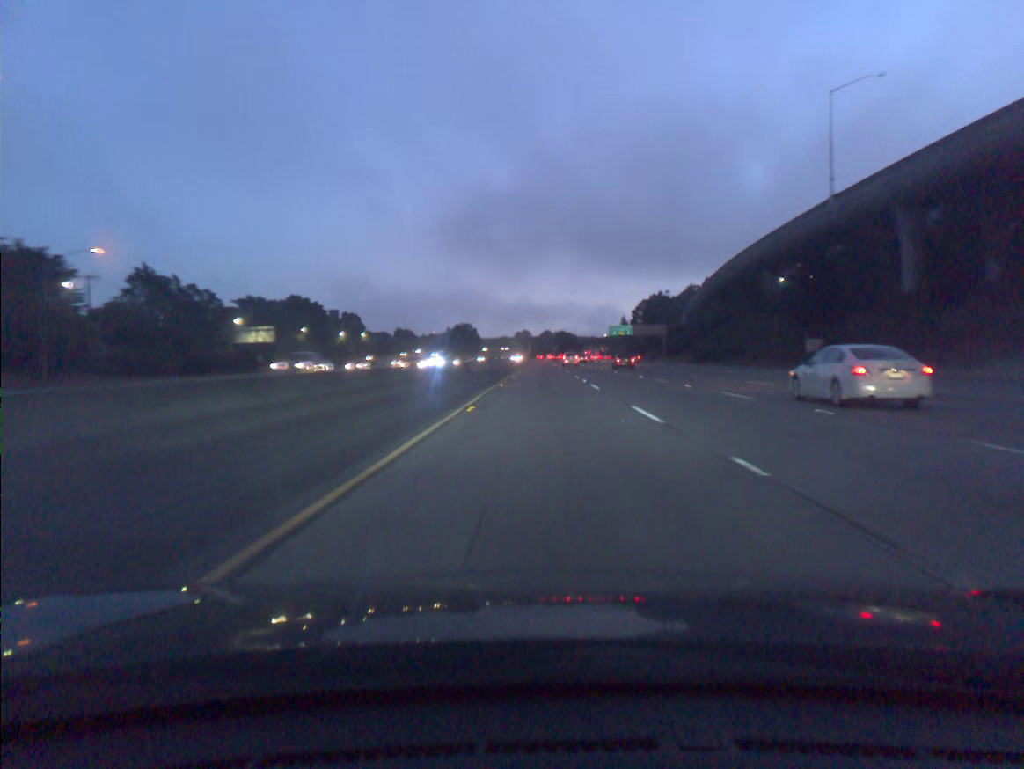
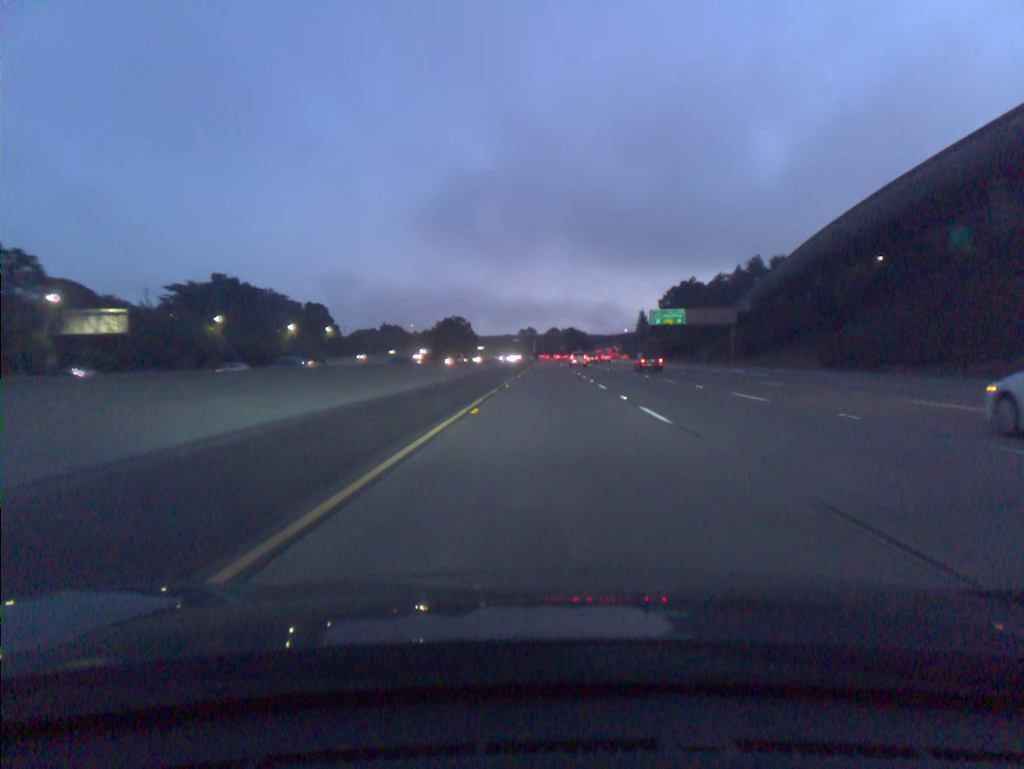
(-0.2, +58.7) m; 0°
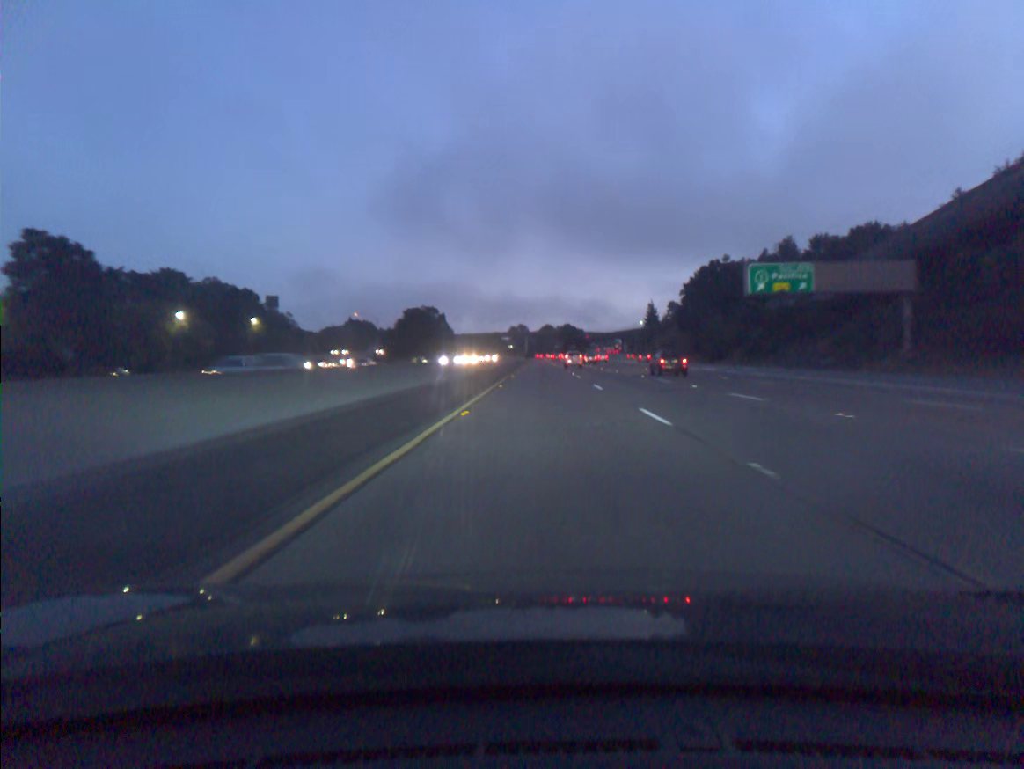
(+0.2, +58.8) m; +1°
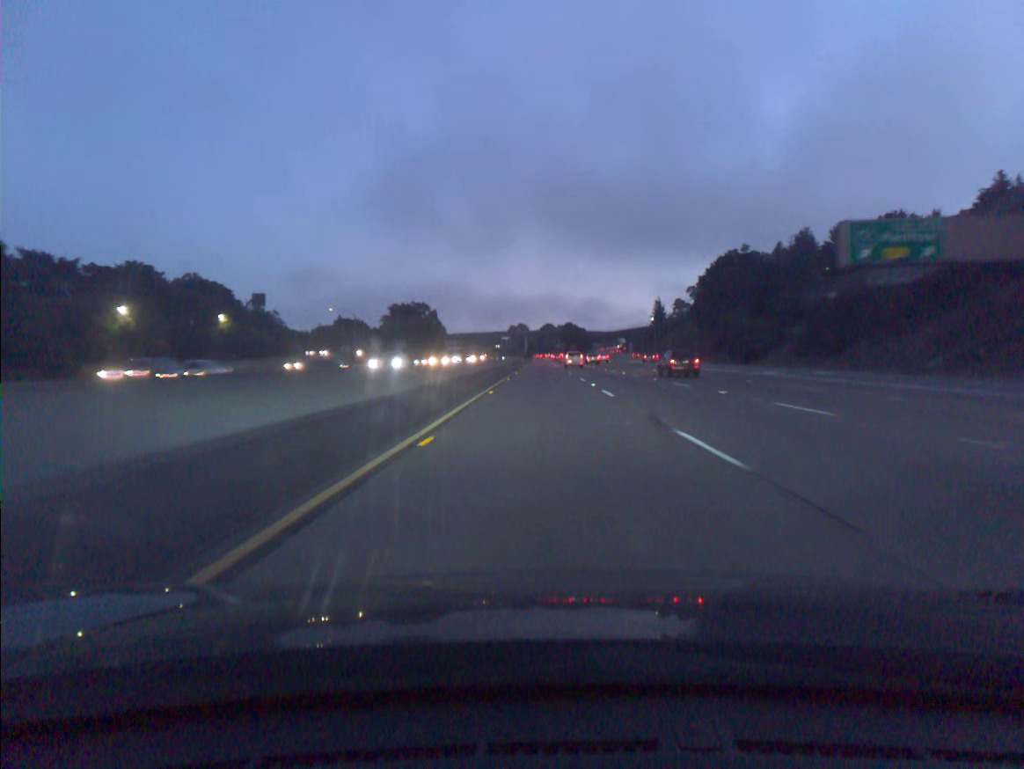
(0.0, +19.6) m; 0°
